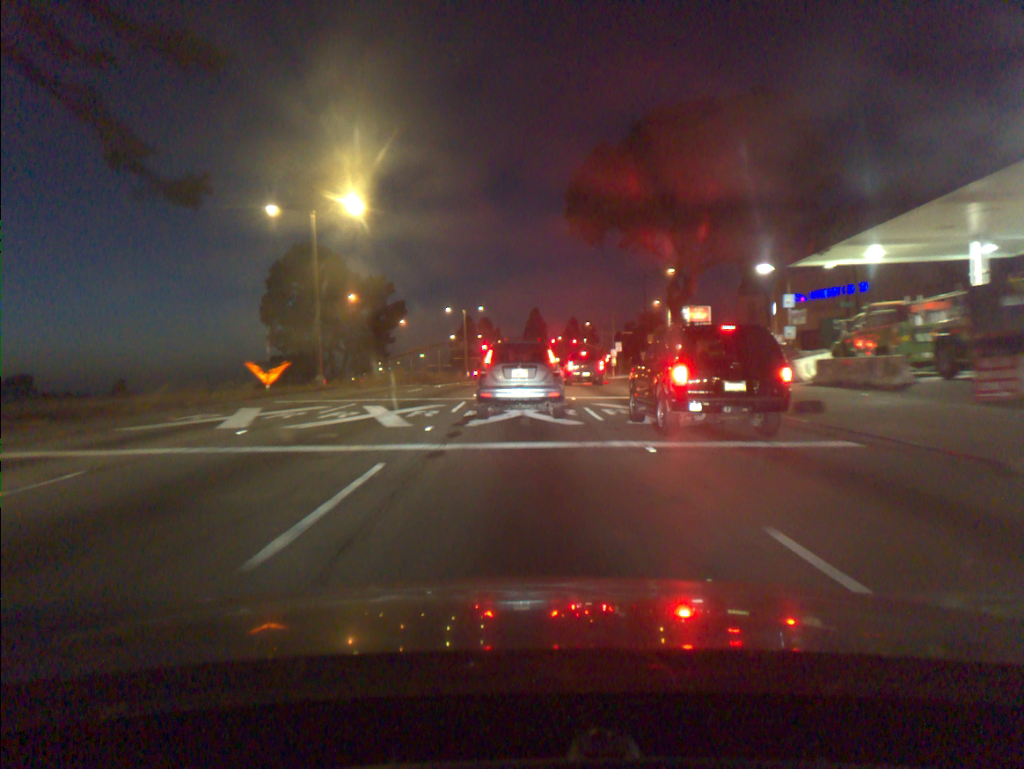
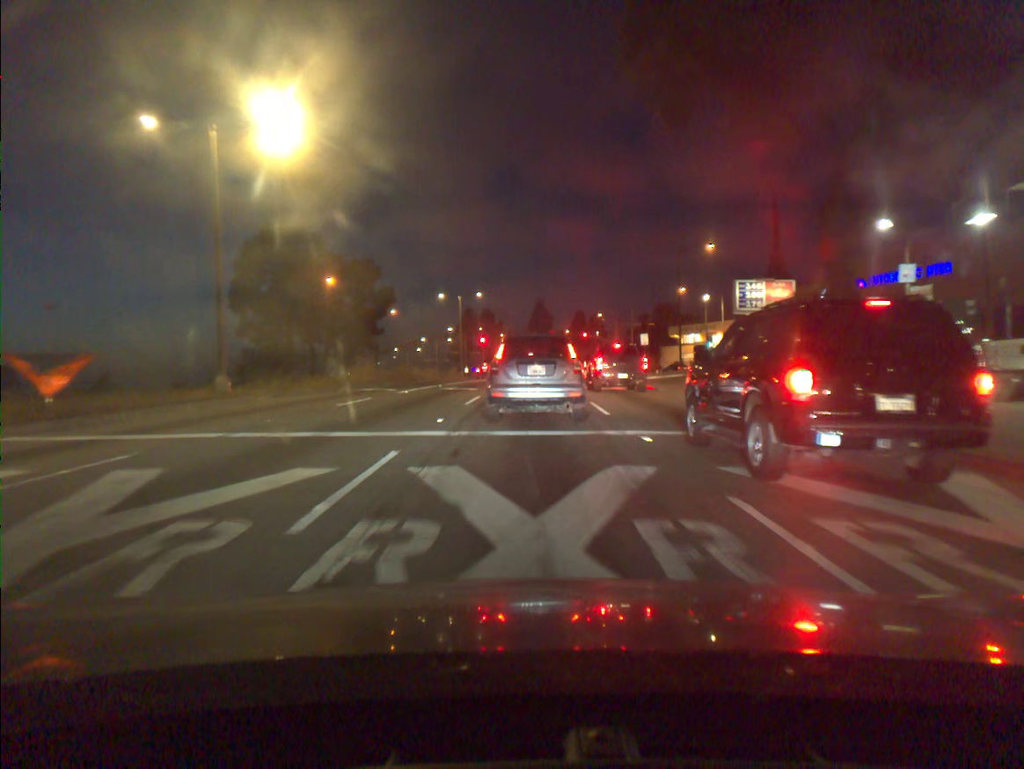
(-0.1, +13.8) m; 0°
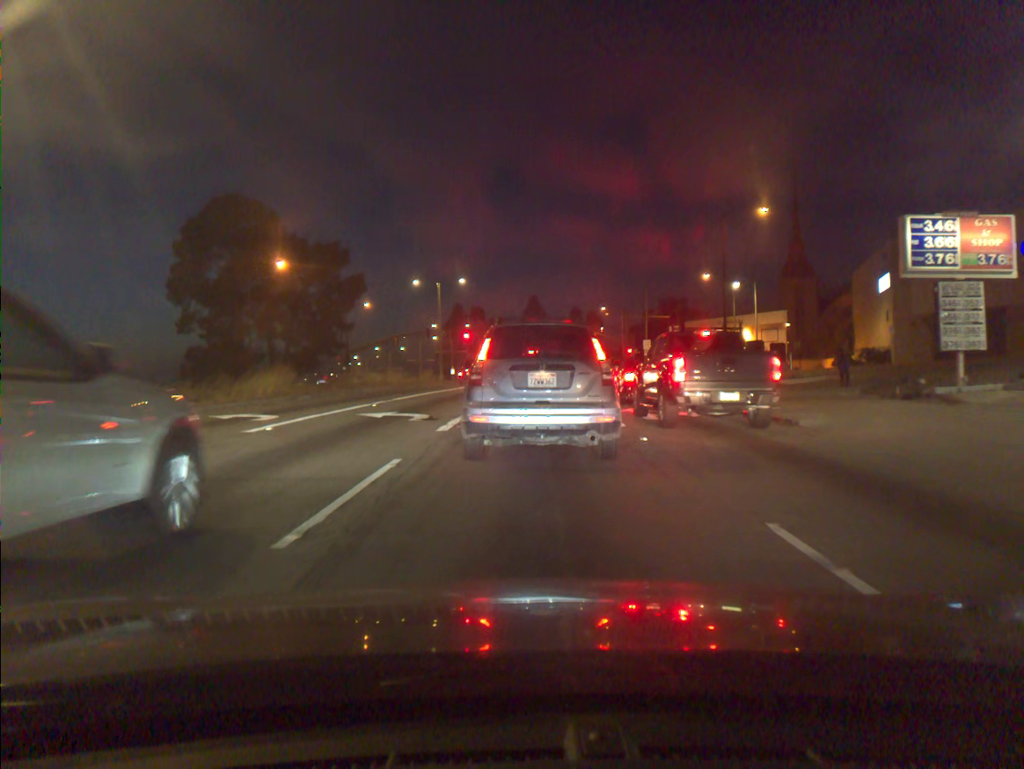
(-0.1, +15.6) m; 0°
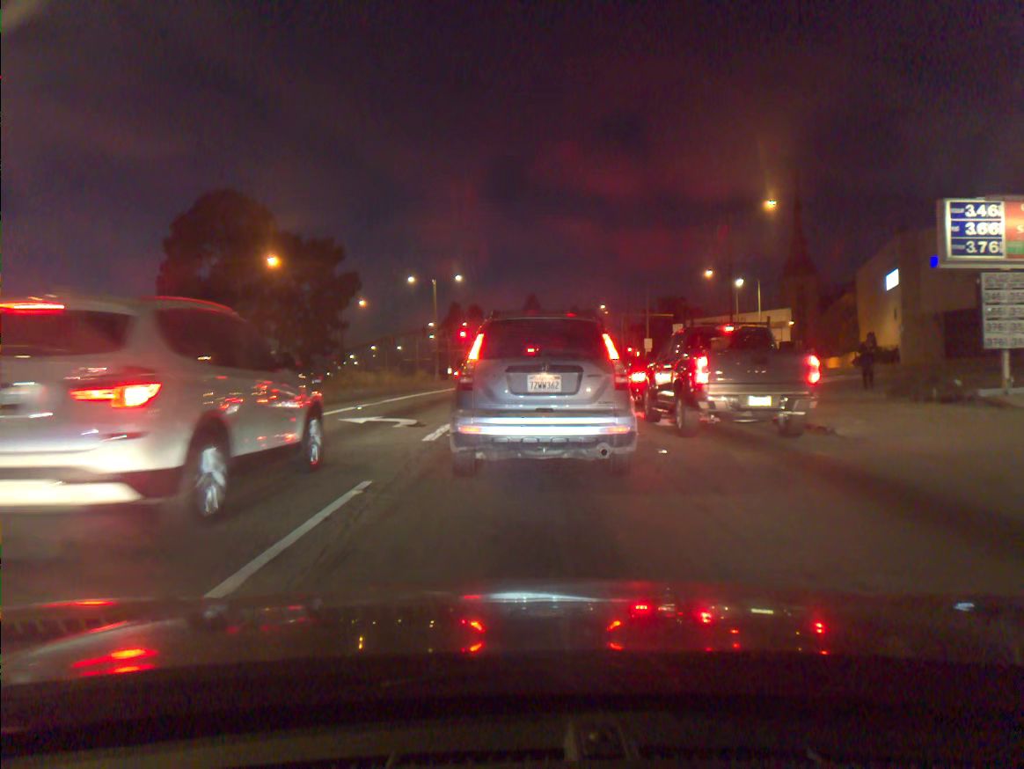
(0.0, +1.8) m; +1°
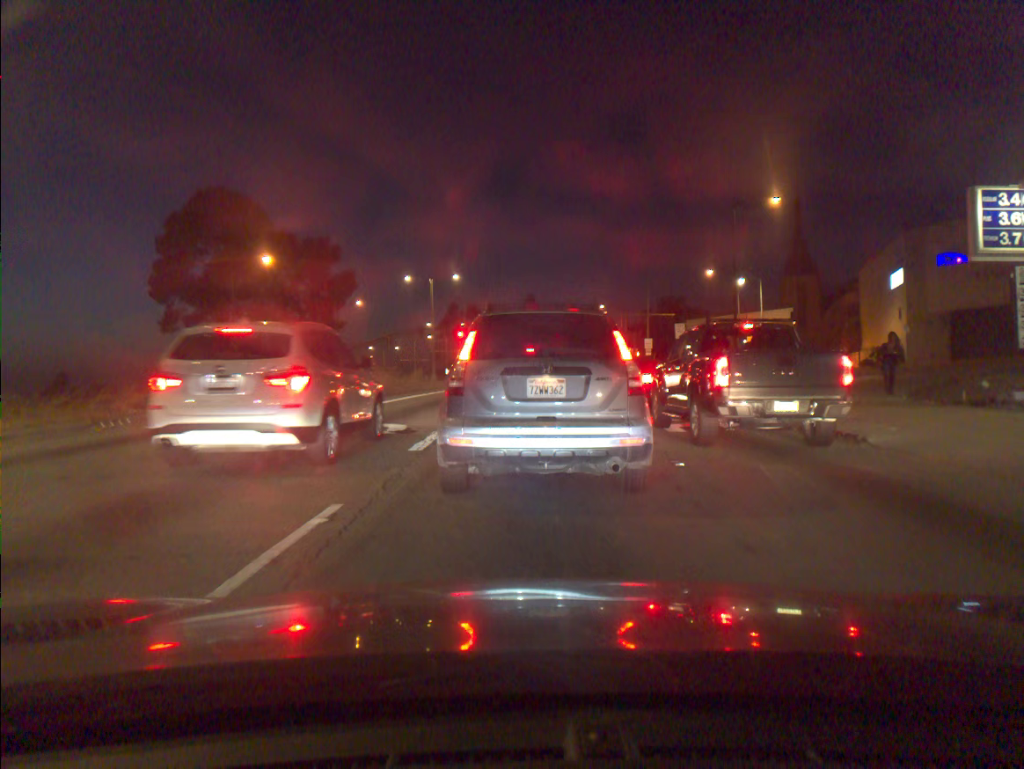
(0.0, +1.2) m; 0°
